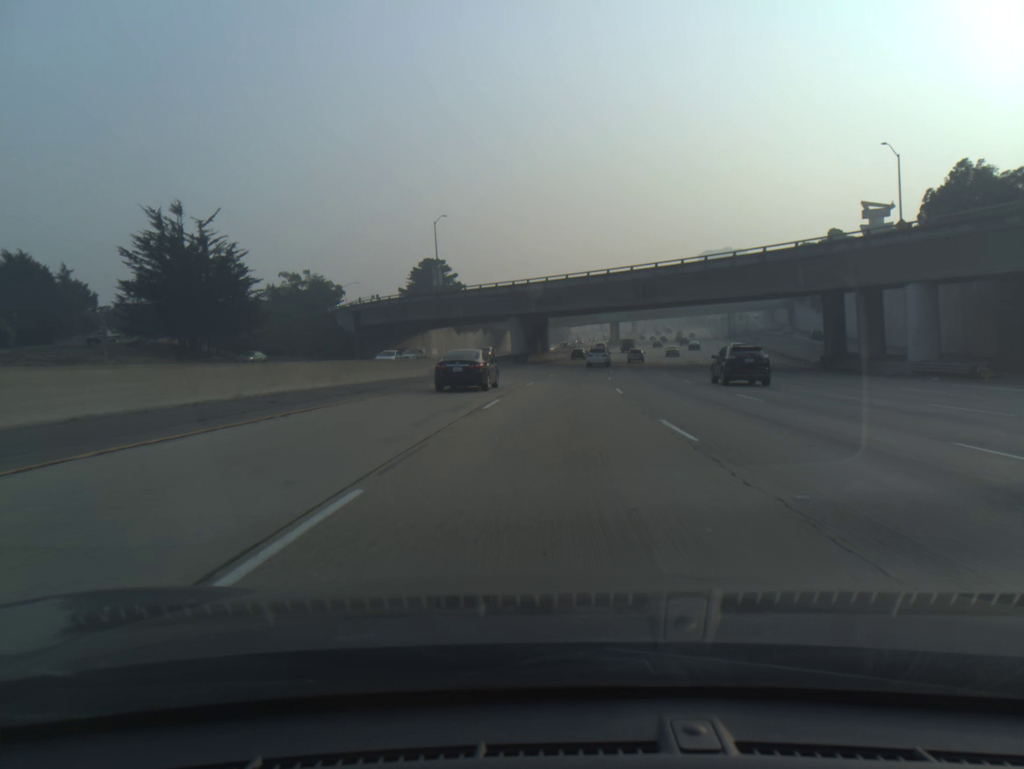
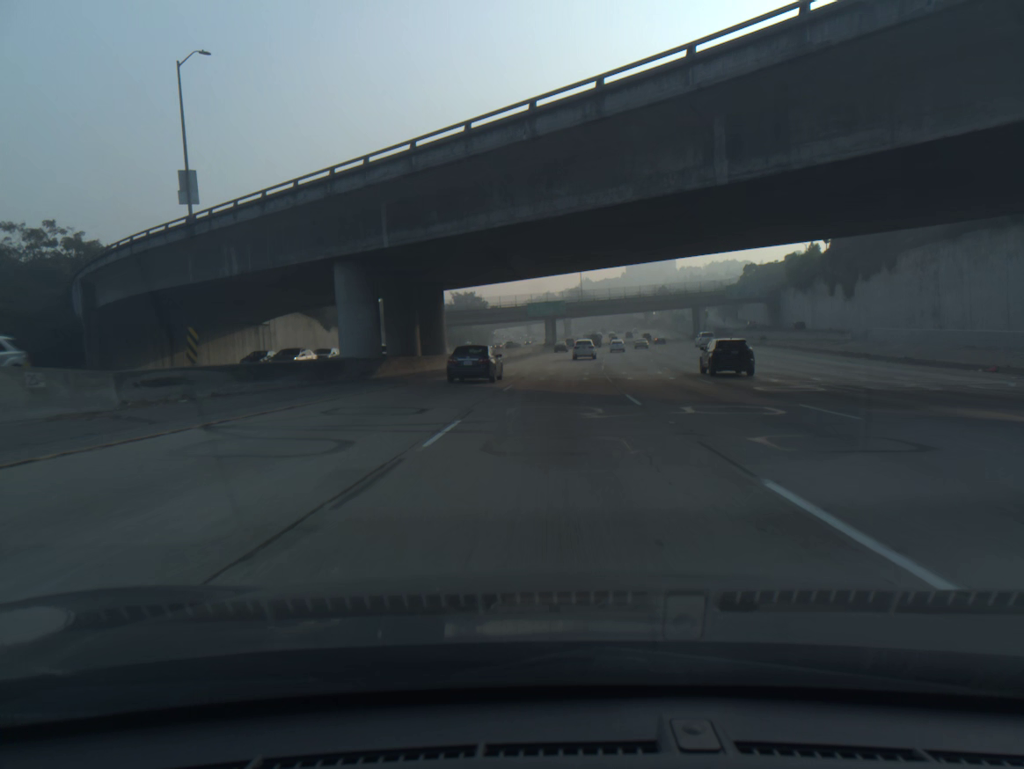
(+2.4, +51.6) m; +5°
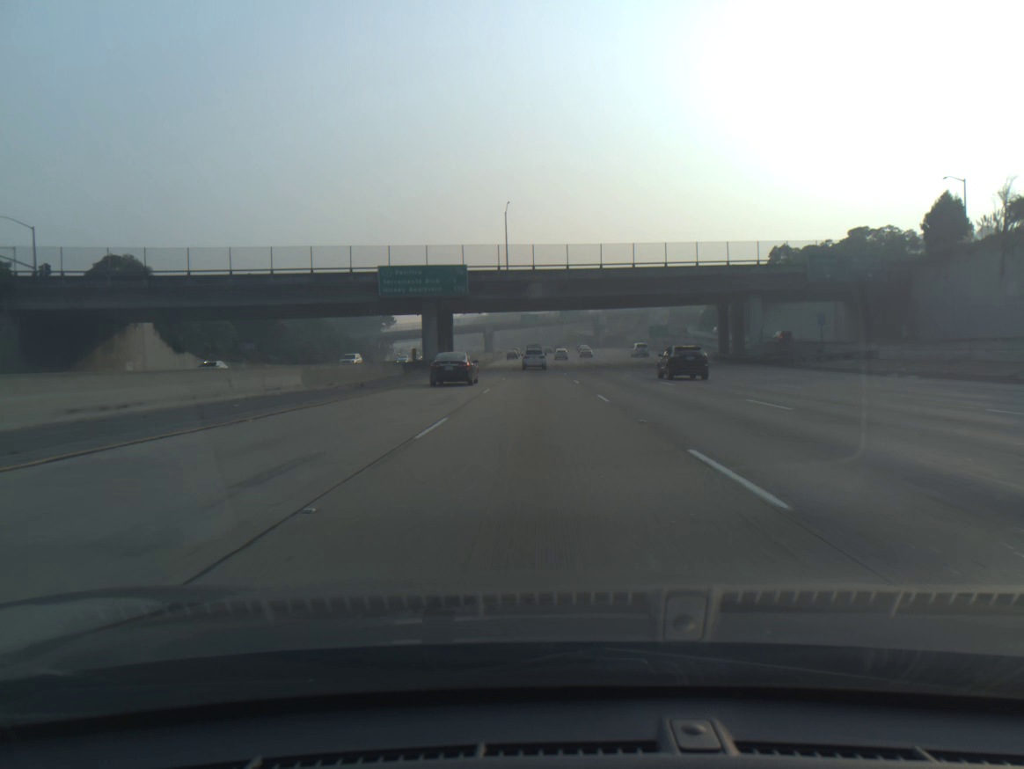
(+4.9, +85.2) m; +5°
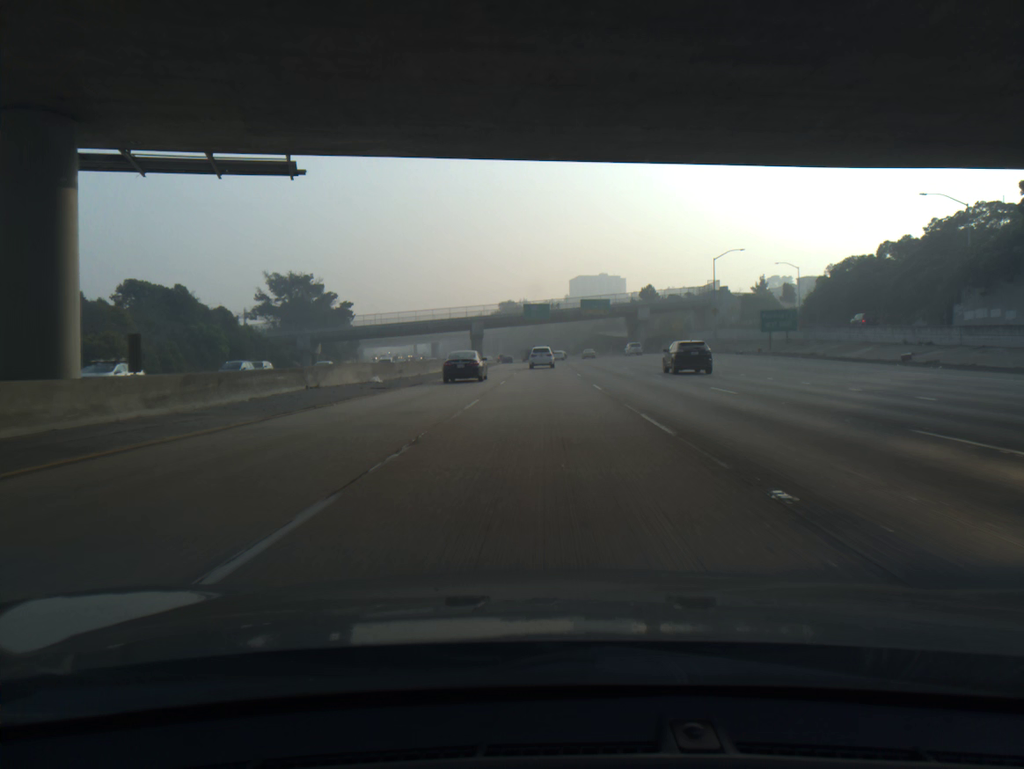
(-0.4, +67.5) m; -1°
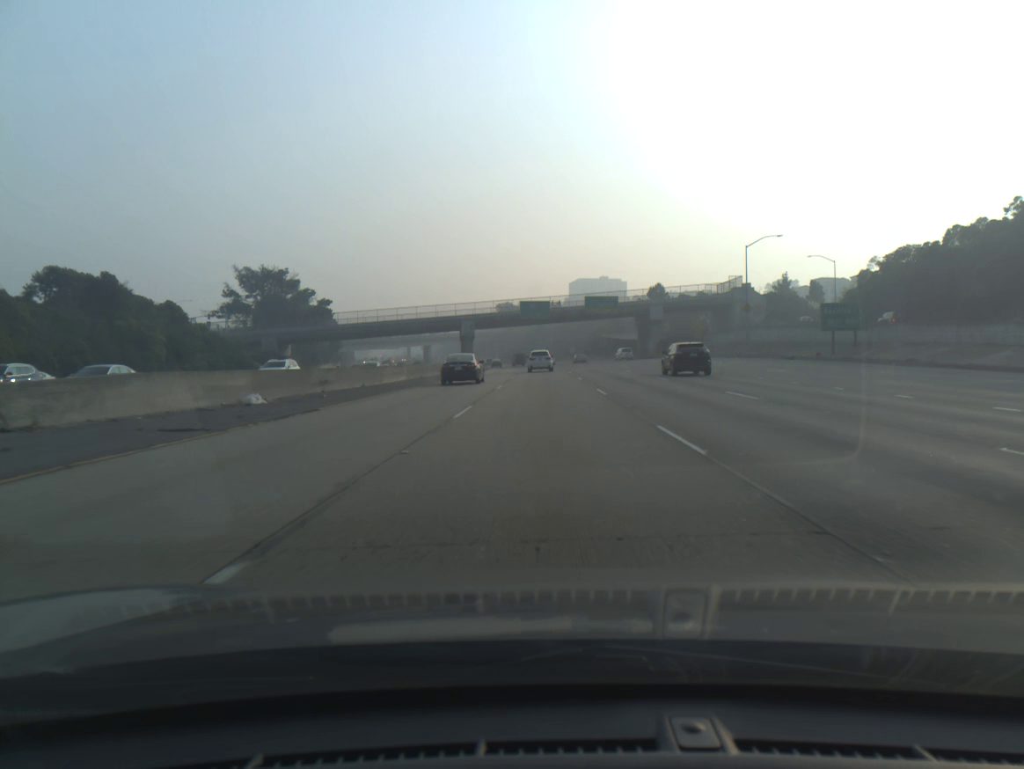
(0.0, +16.7) m; 0°
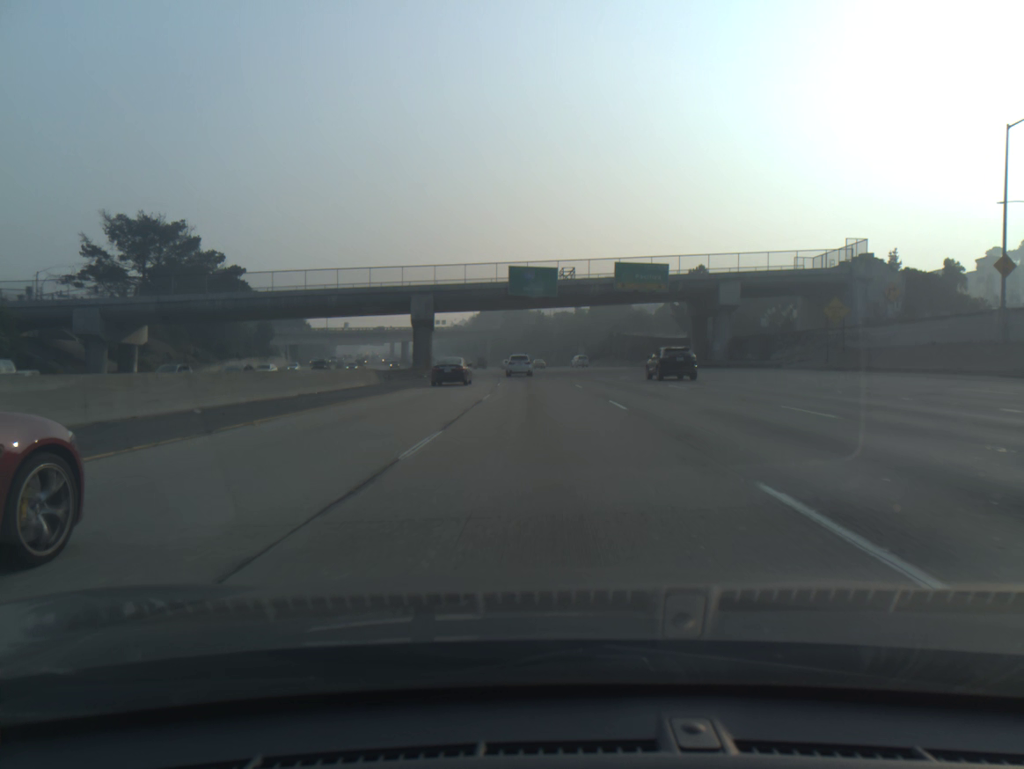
(0.0, +49.8) m; 0°
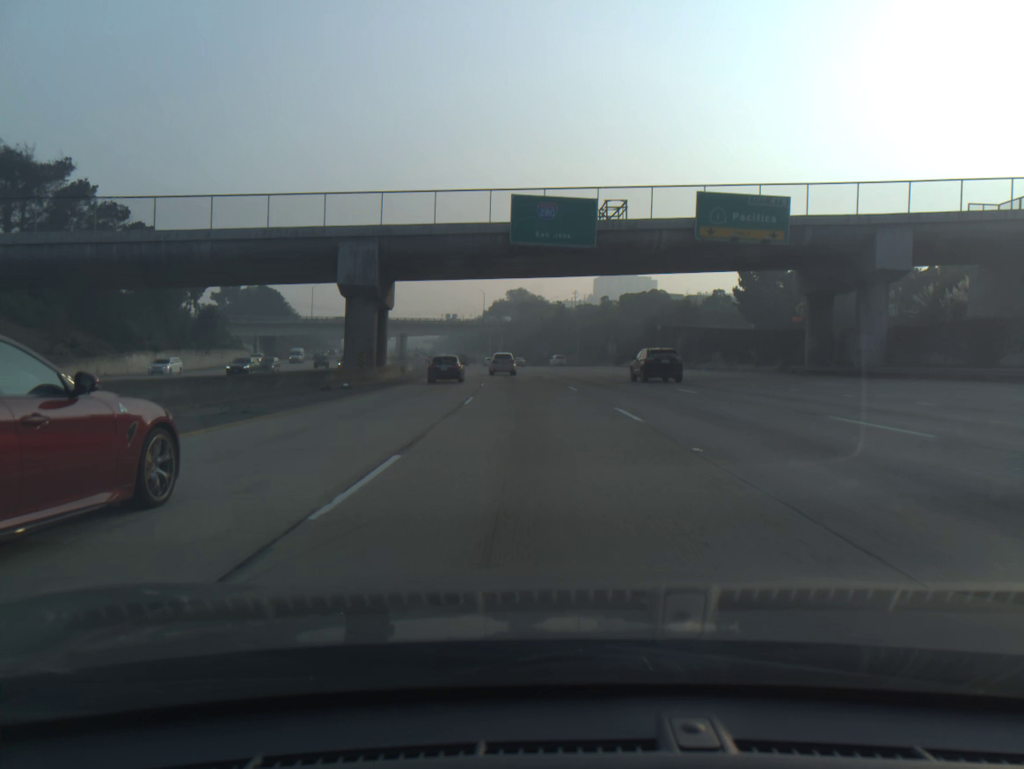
(-0.3, +32.9) m; -1°
